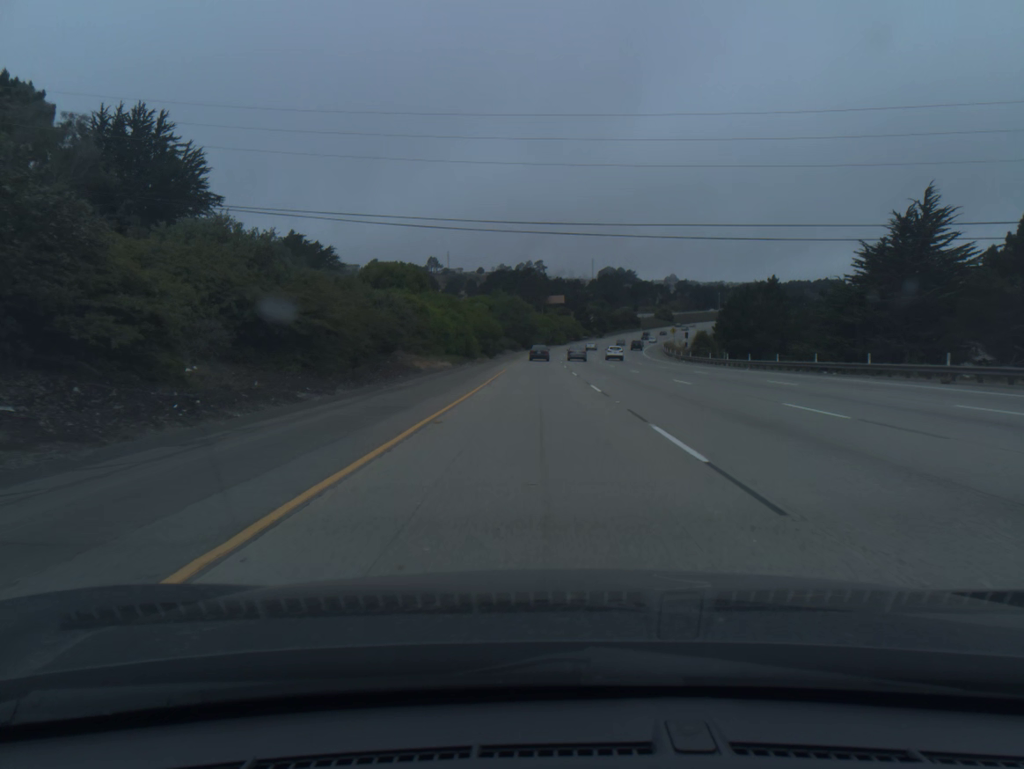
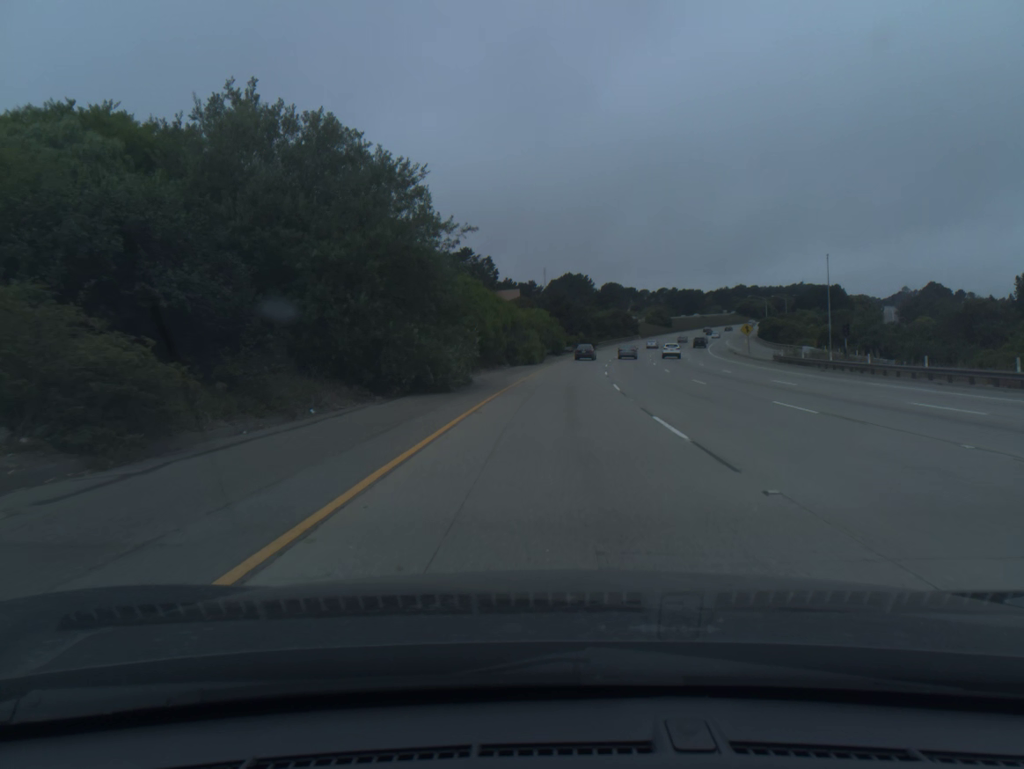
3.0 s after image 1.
(+1.2, +99.3) m; +3°
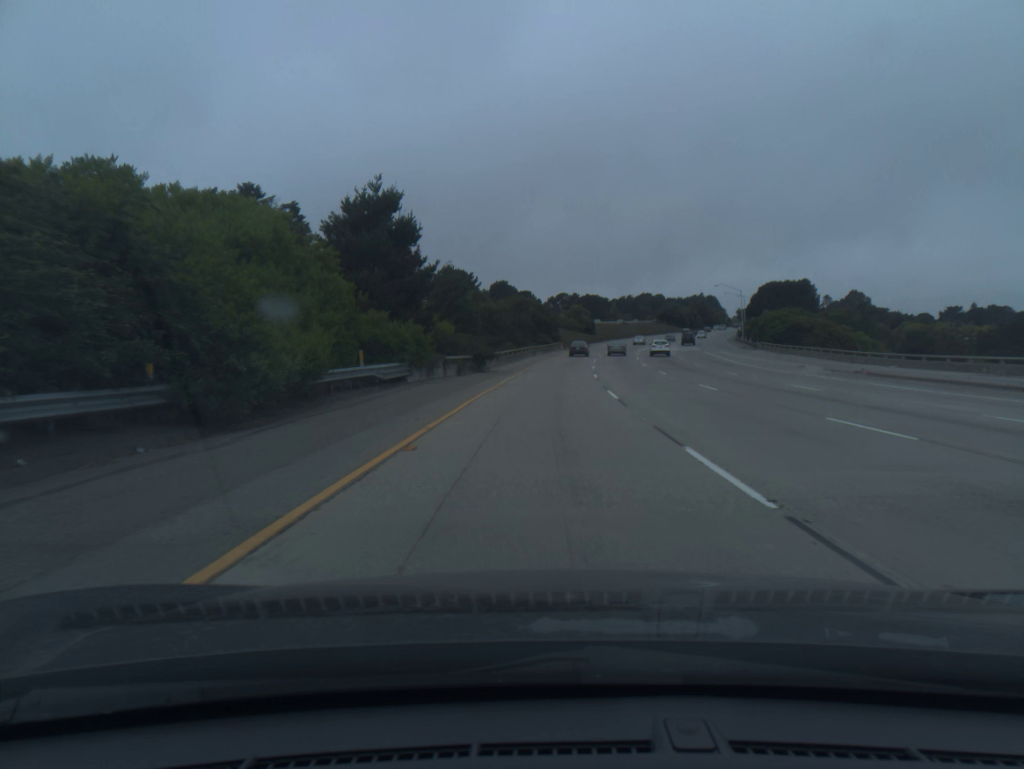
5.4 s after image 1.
(+5.6, +78.7) m; +8°
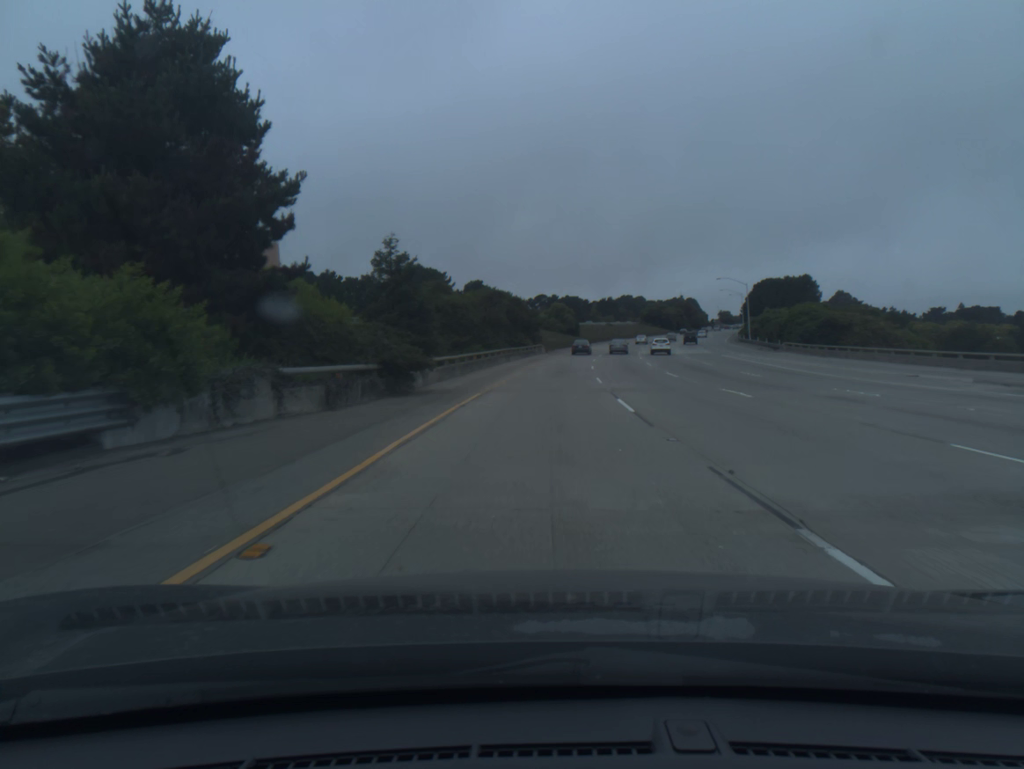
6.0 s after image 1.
(+0.3, +19.7) m; +2°
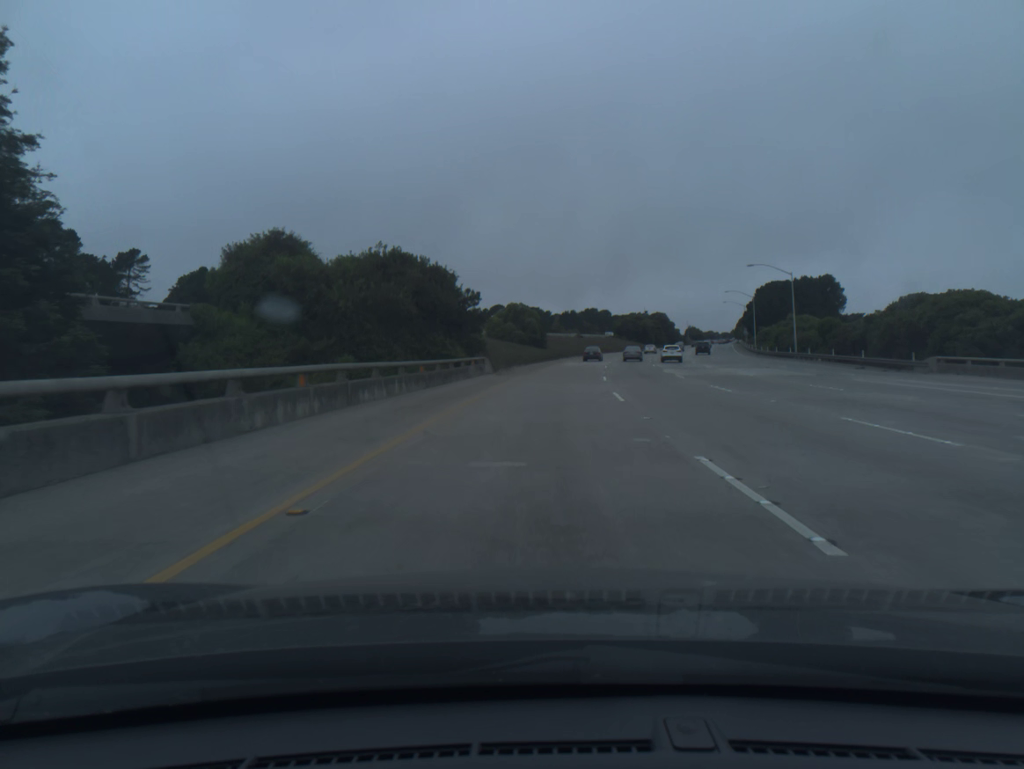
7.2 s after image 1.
(+1.0, +39.3) m; +3°
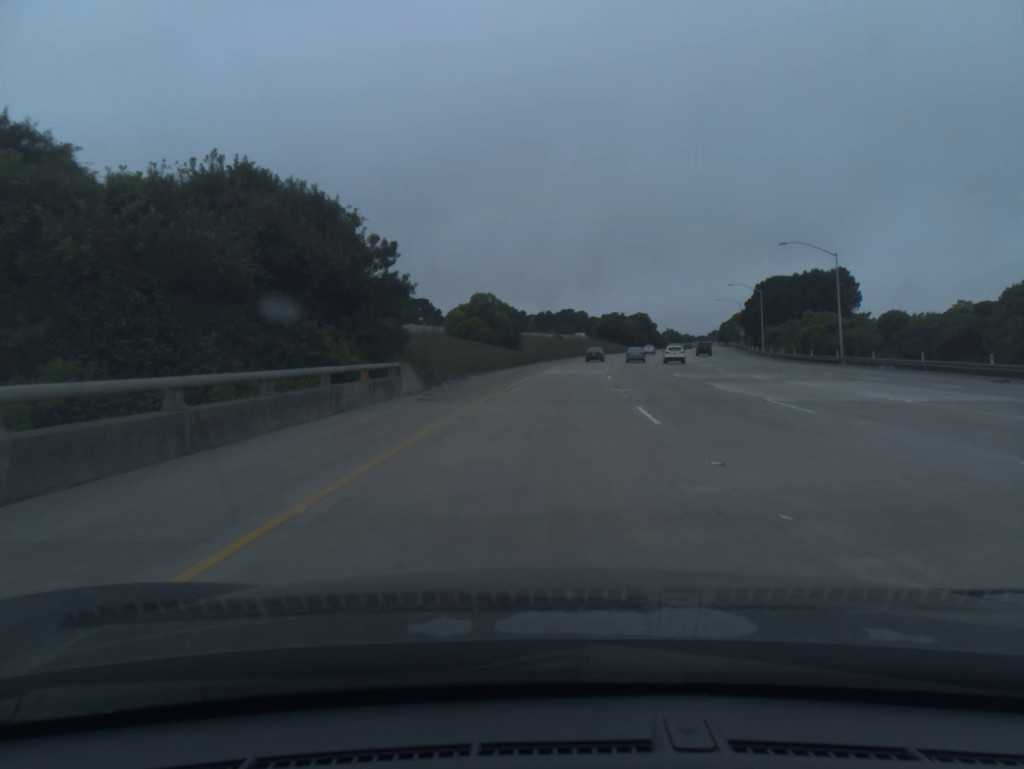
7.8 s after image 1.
(+0.3, +19.6) m; +2°
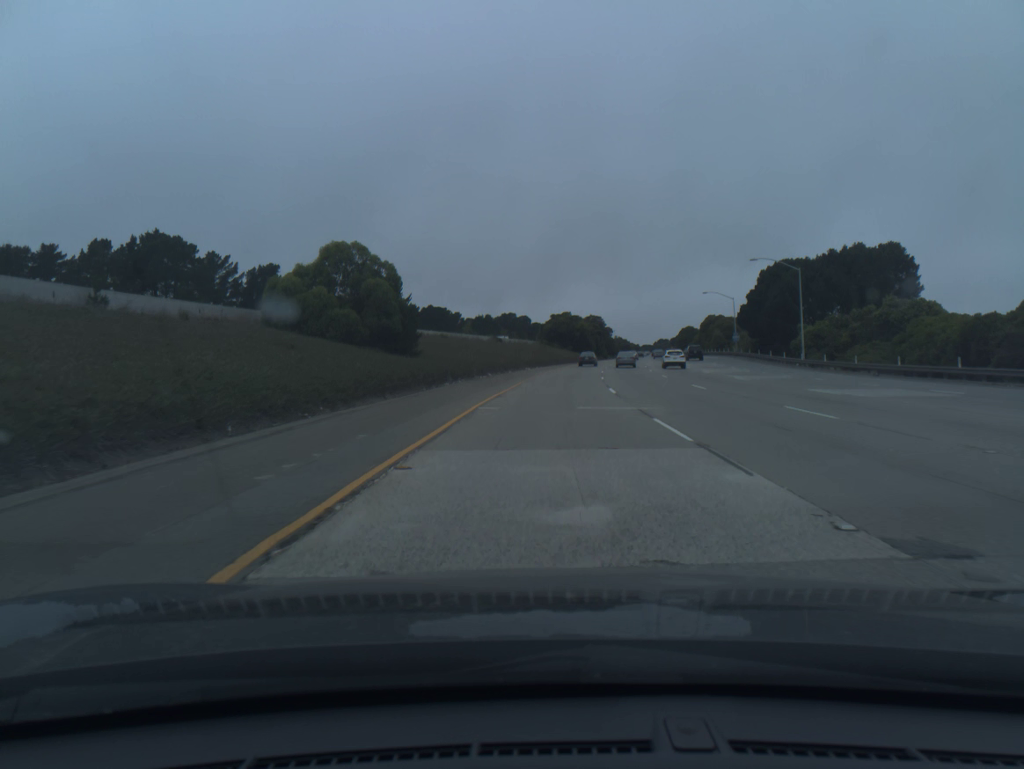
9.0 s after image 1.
(+1.5, +39.3) m; +4°
